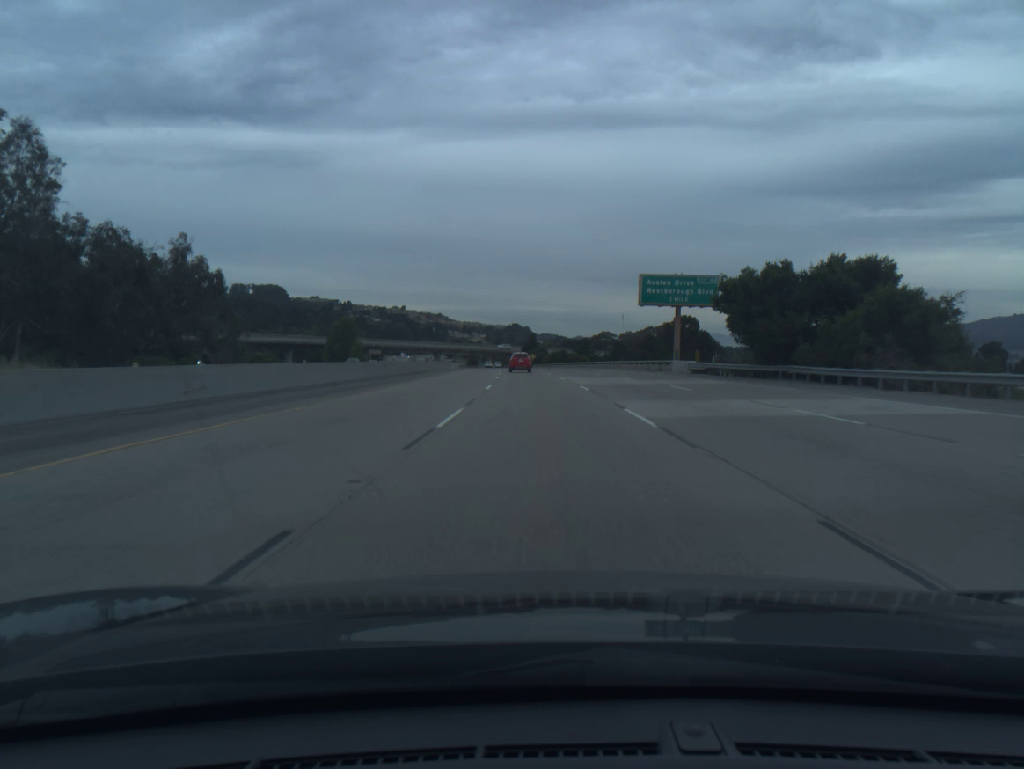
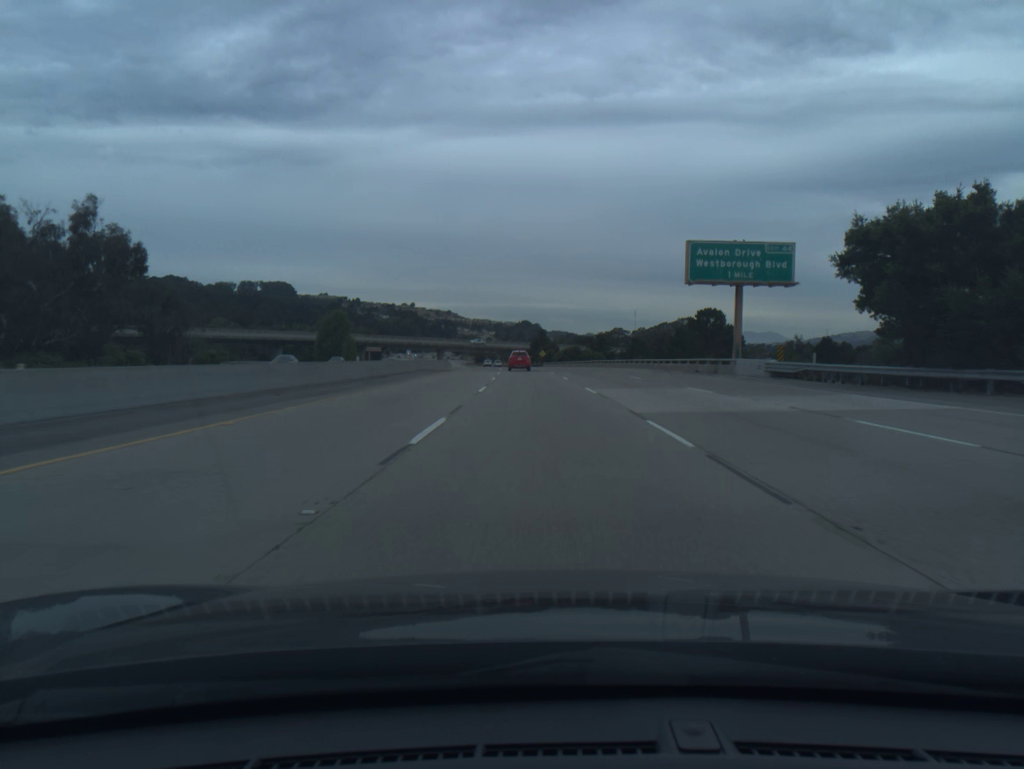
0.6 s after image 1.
(-0.1, +18.2) m; -1°
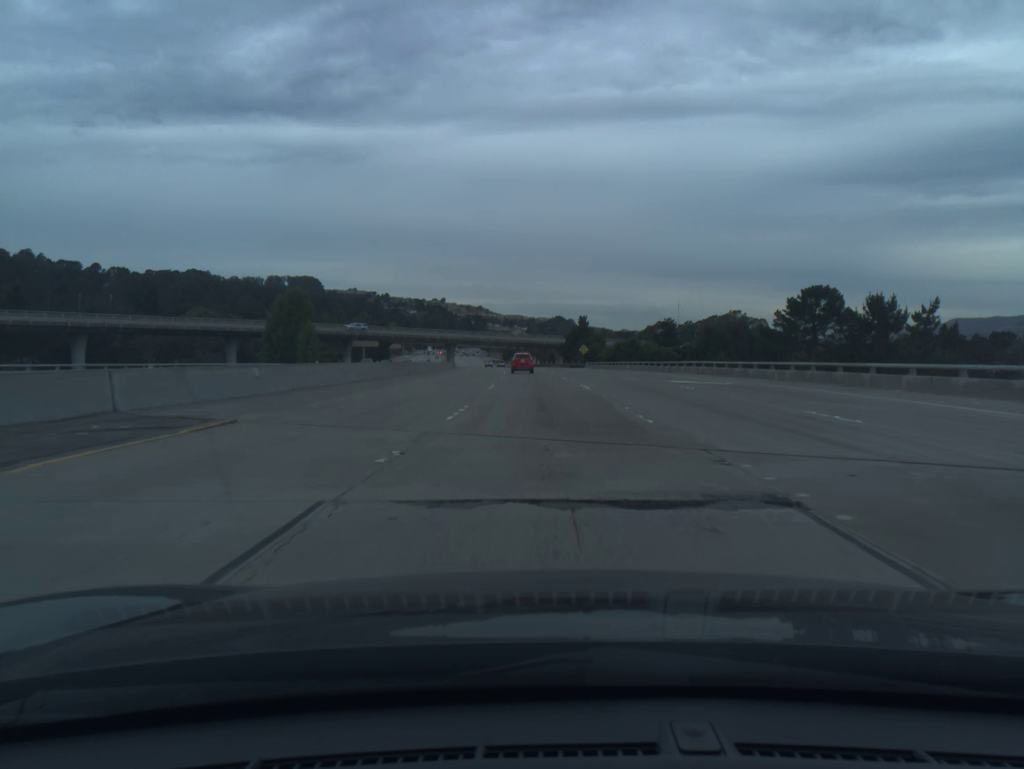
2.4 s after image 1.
(-1.2, +54.3) m; -2°
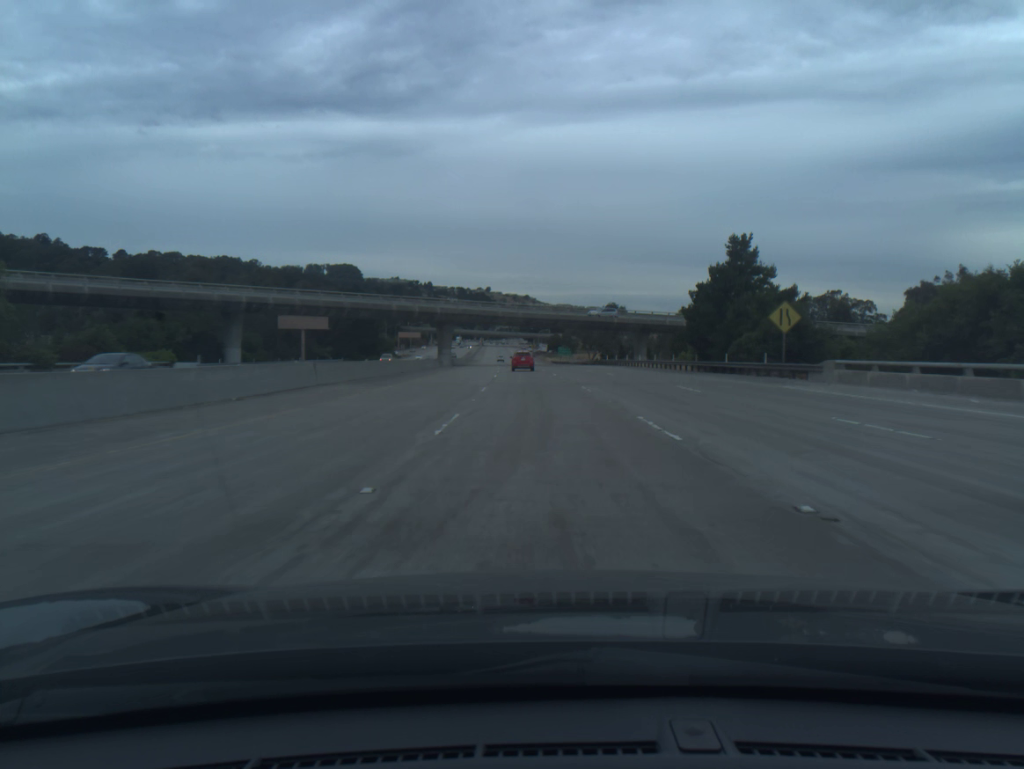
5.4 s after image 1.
(-2.8, +90.2) m; -3°
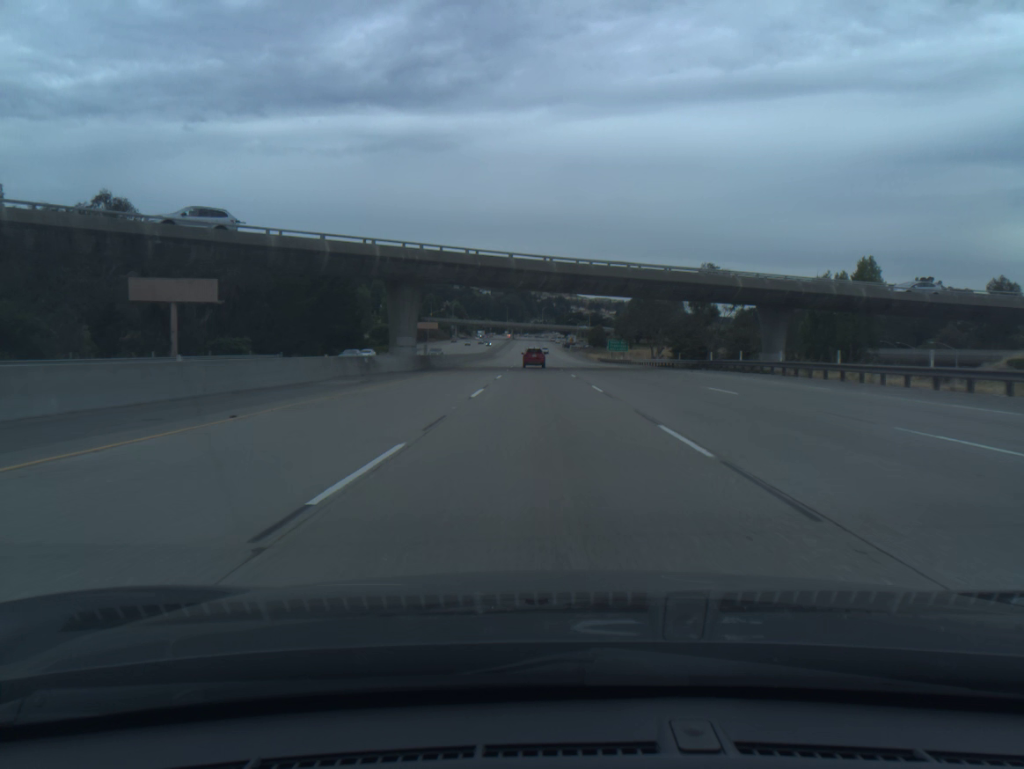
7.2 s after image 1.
(-1.3, +54.2) m; -3°
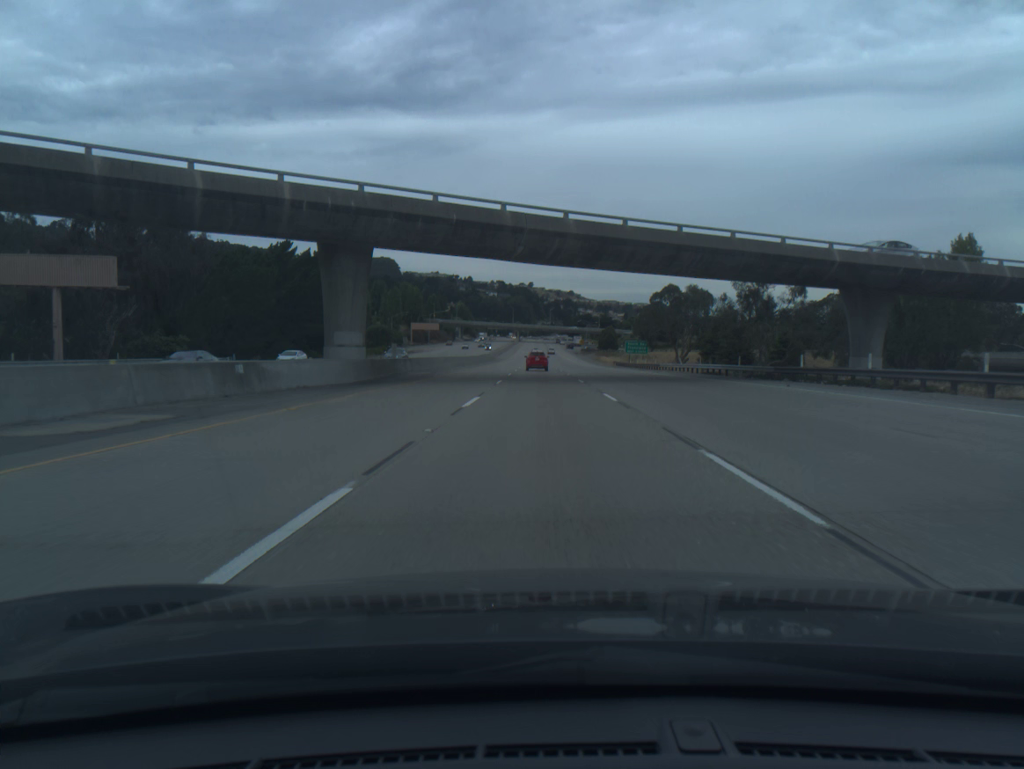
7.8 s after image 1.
(-0.1, +18.0) m; -1°
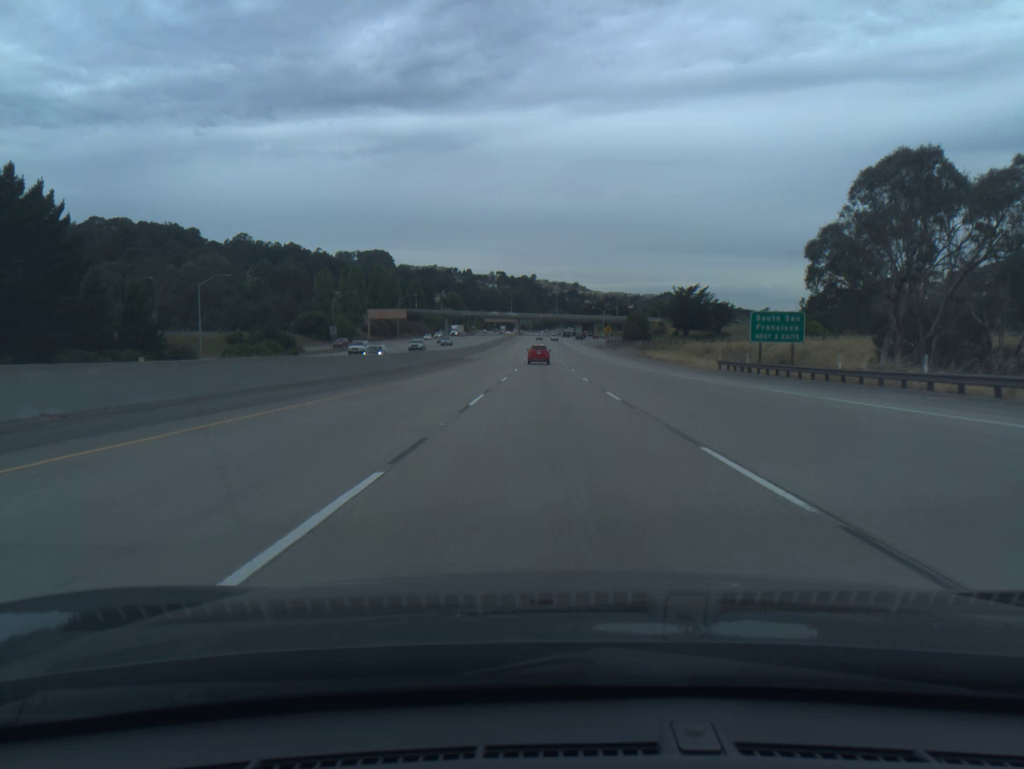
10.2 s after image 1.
(-0.4, +72.4) m; 0°
